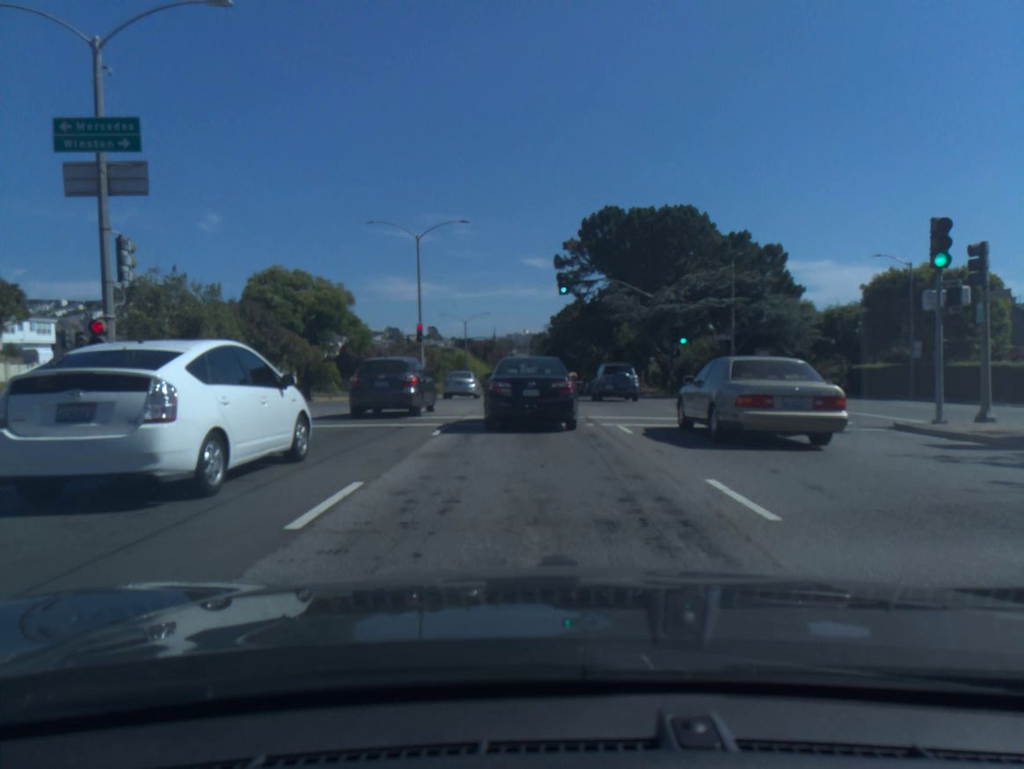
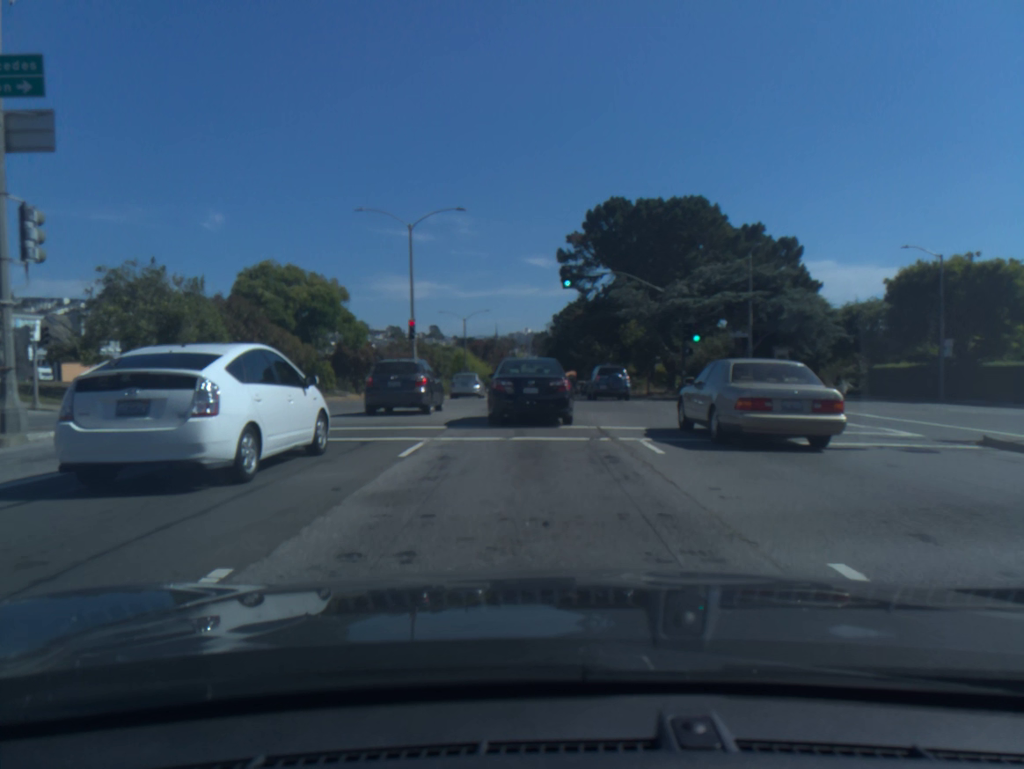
(0.0, +3.4) m; -1°
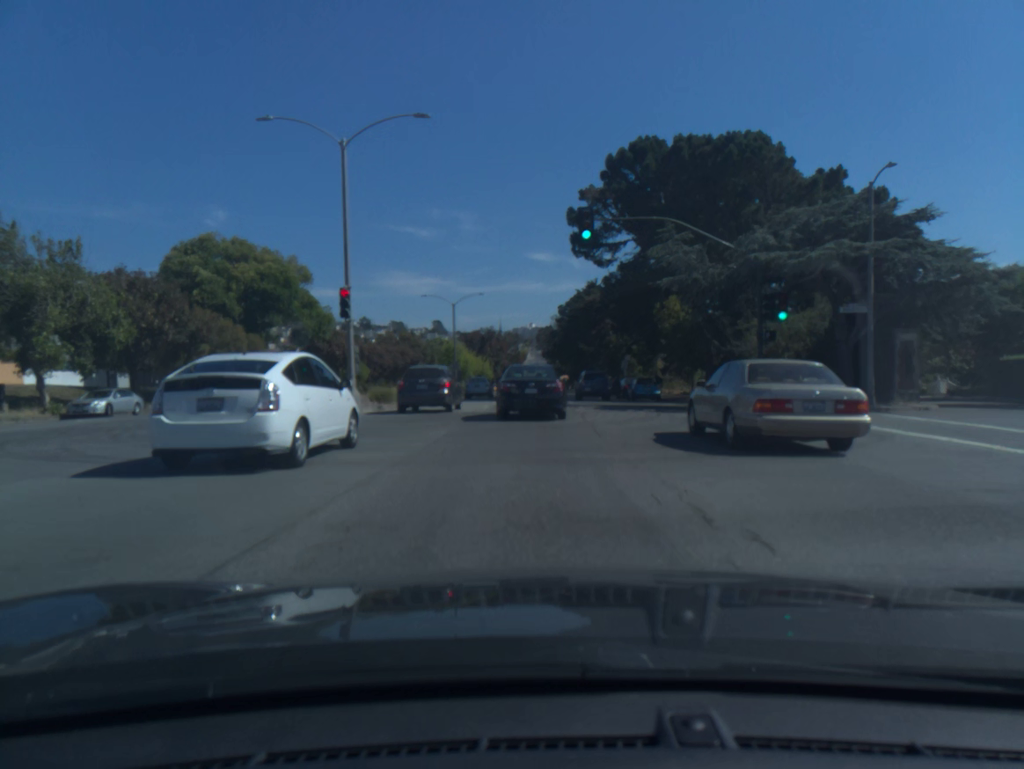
(0.0, +14.5) m; 0°
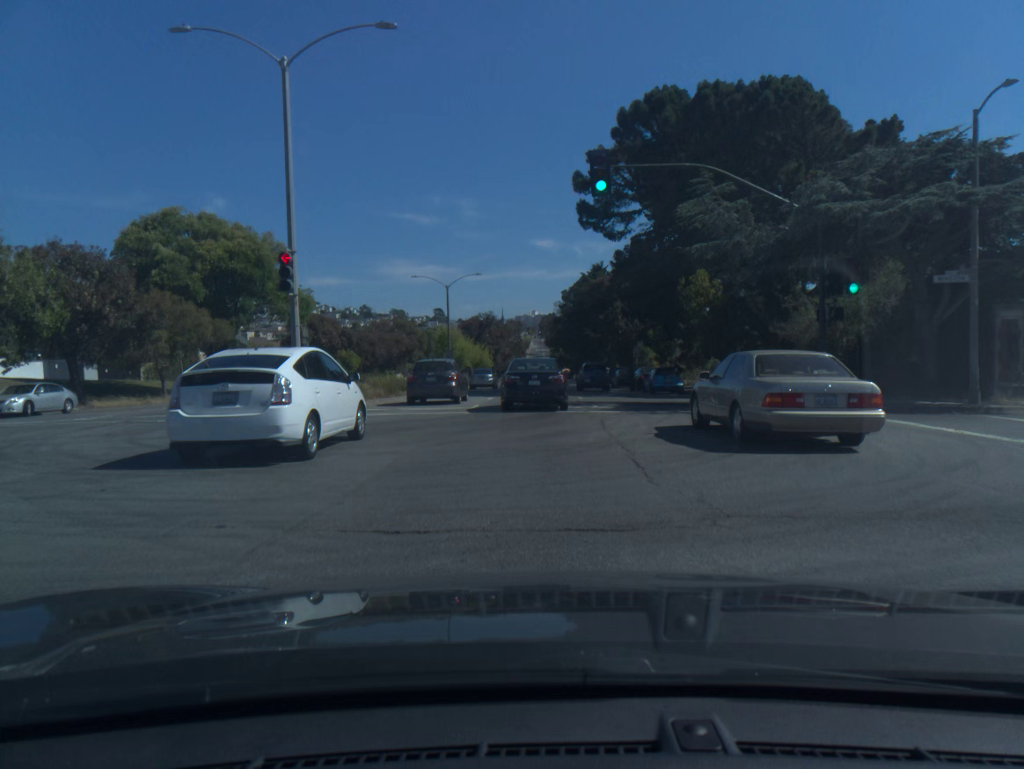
(0.0, +6.0) m; 0°
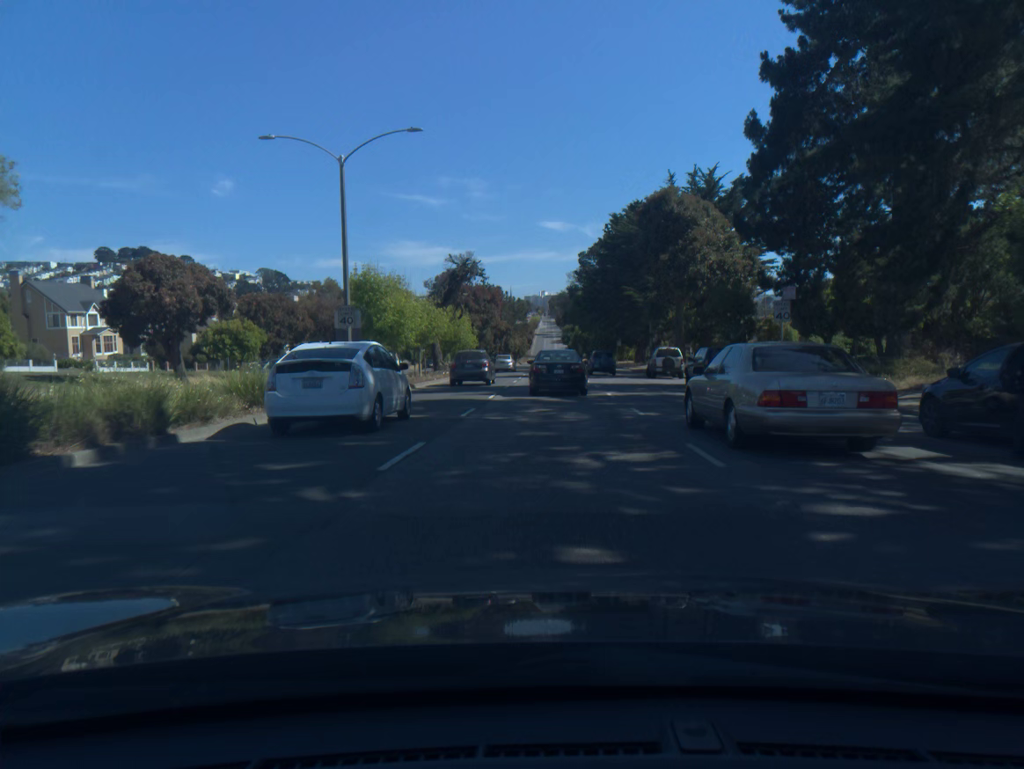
(-0.3, +36.4) m; -1°
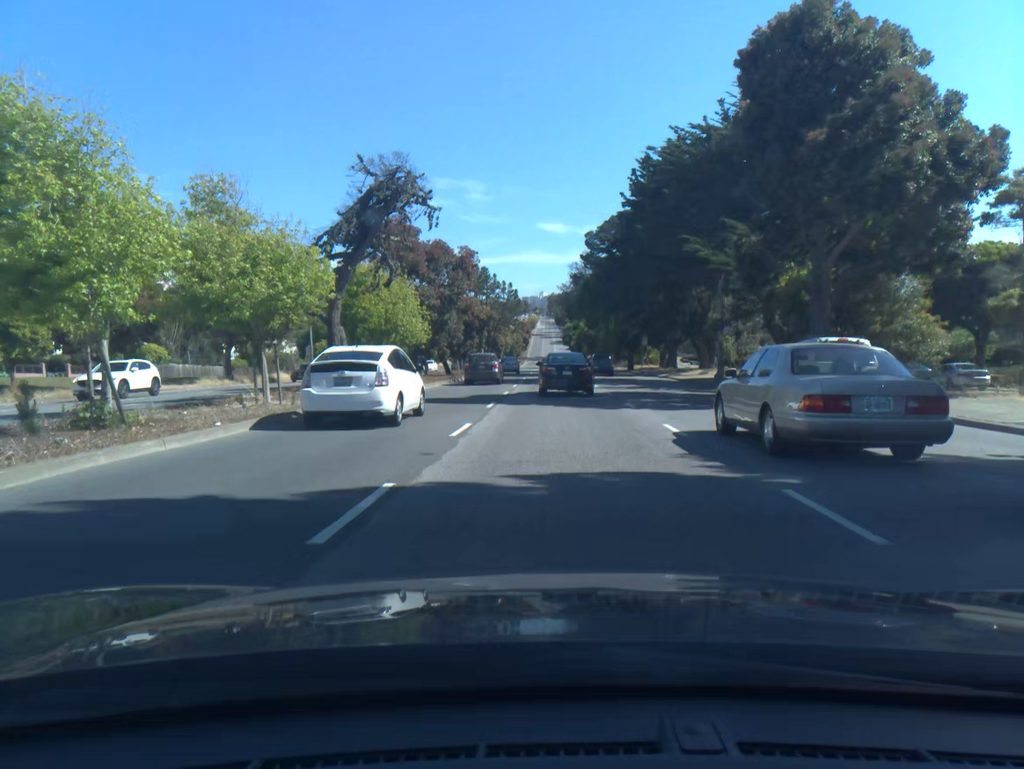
(0.0, +25.7) m; 0°
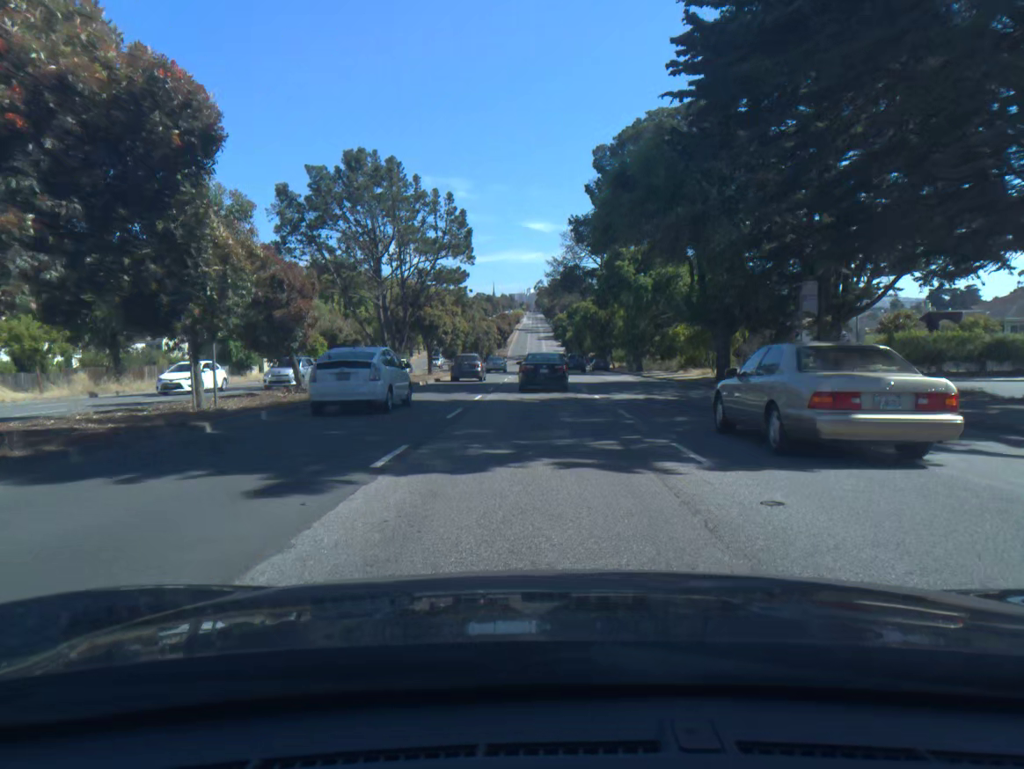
(+0.5, +47.6) m; +1°
